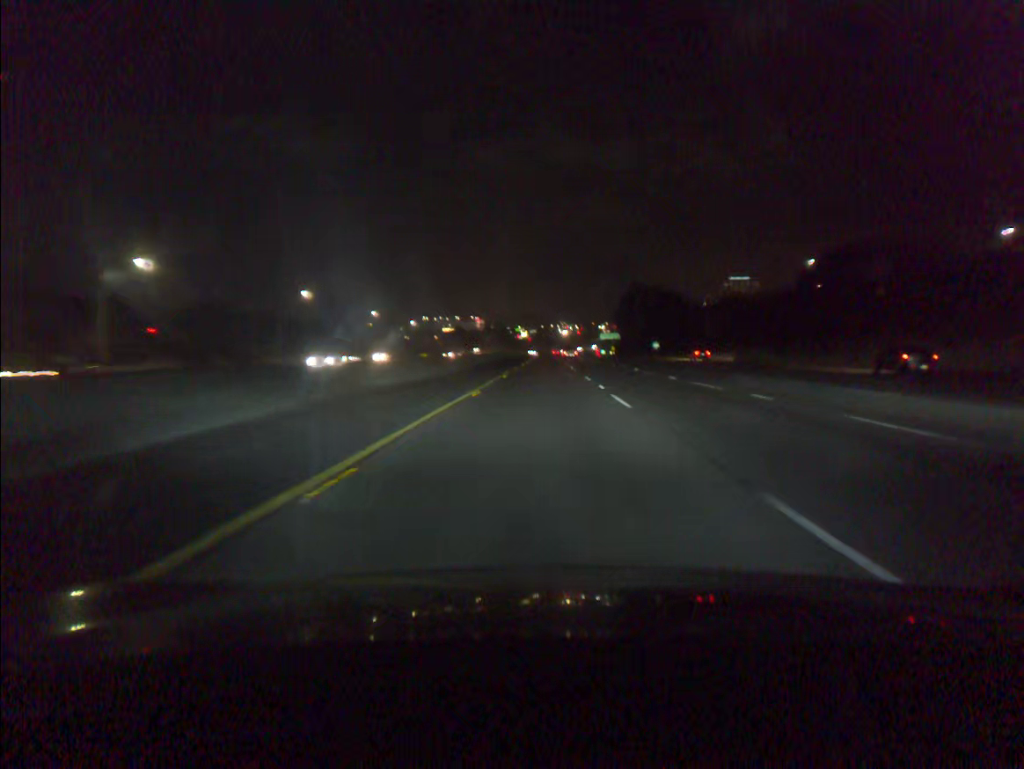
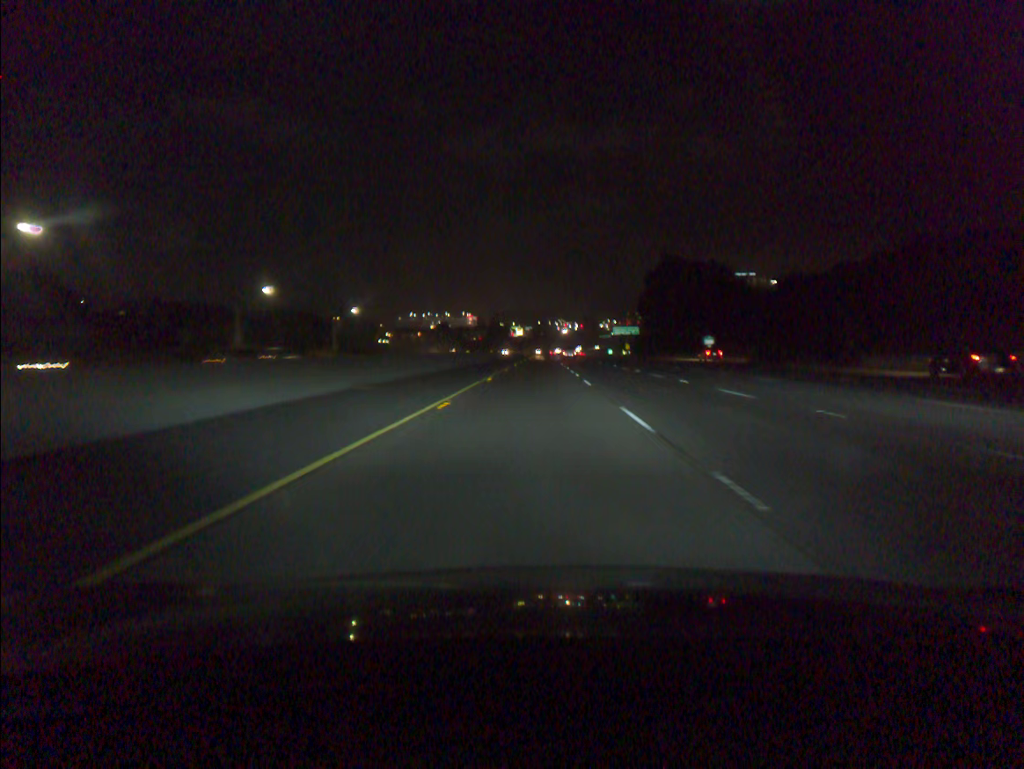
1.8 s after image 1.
(+0.4, +63.4) m; 0°
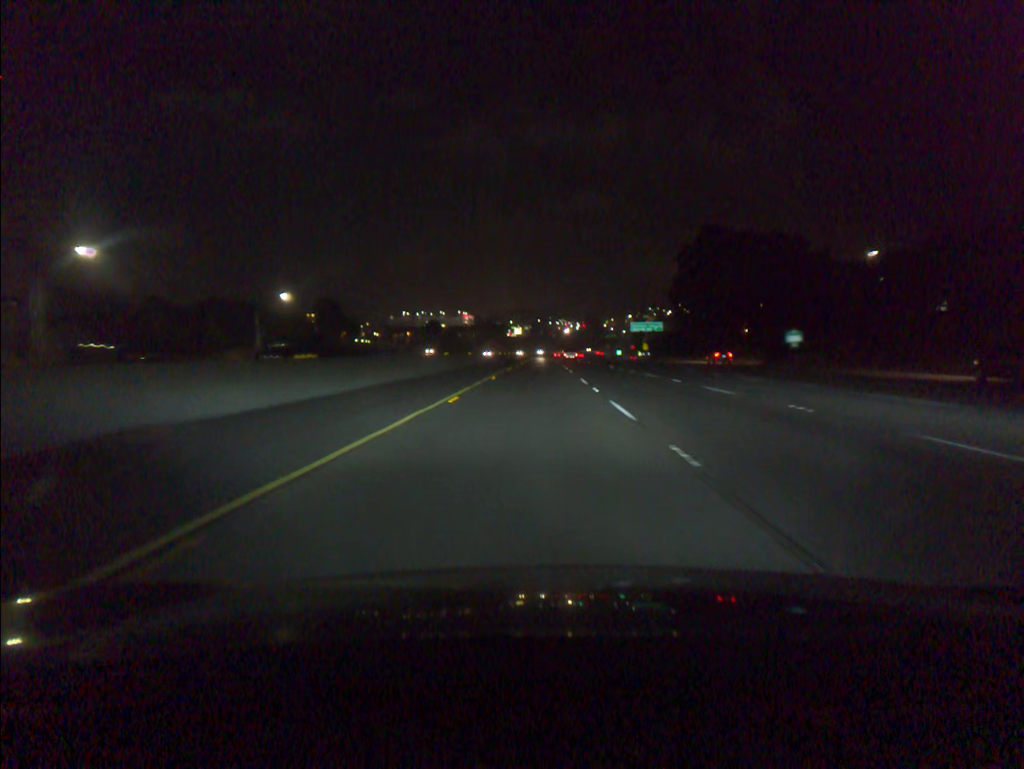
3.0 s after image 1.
(0.0, +41.7) m; 0°
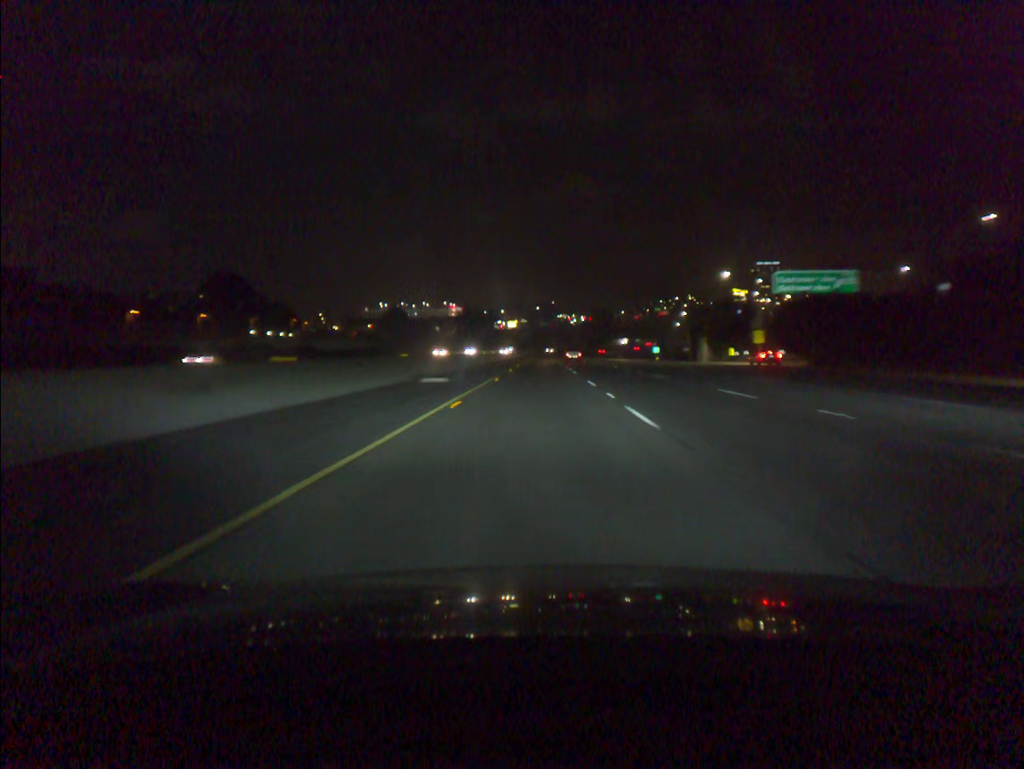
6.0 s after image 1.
(-0.2, +104.0) m; 0°
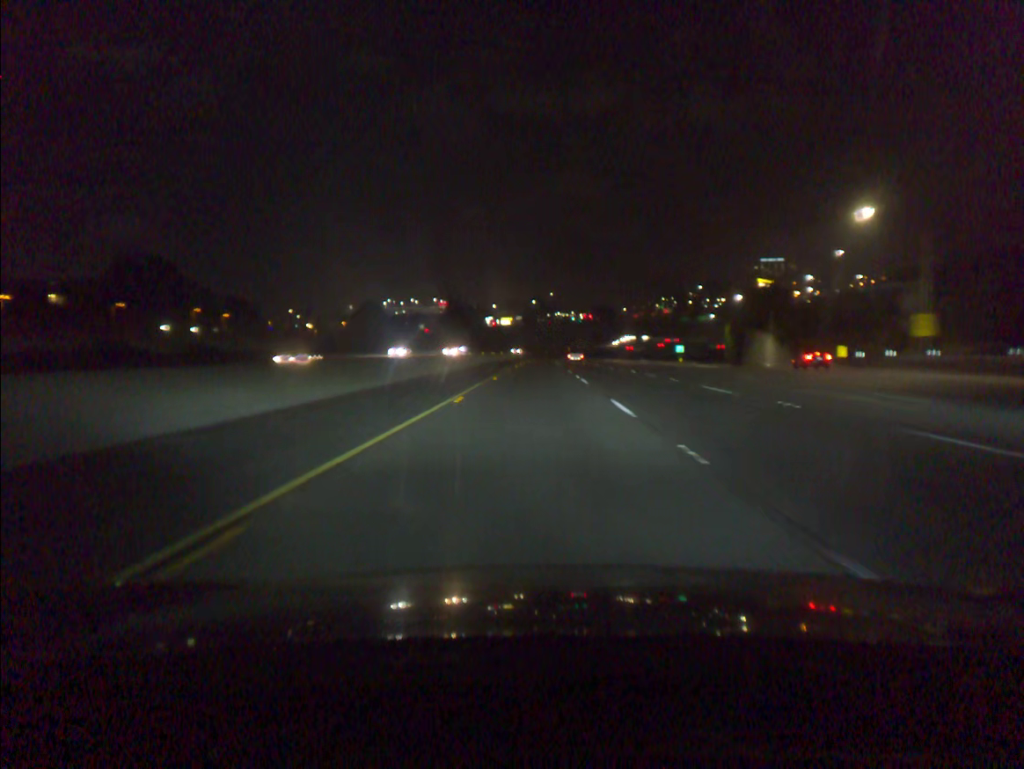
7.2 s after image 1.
(0.0, +41.9) m; 0°
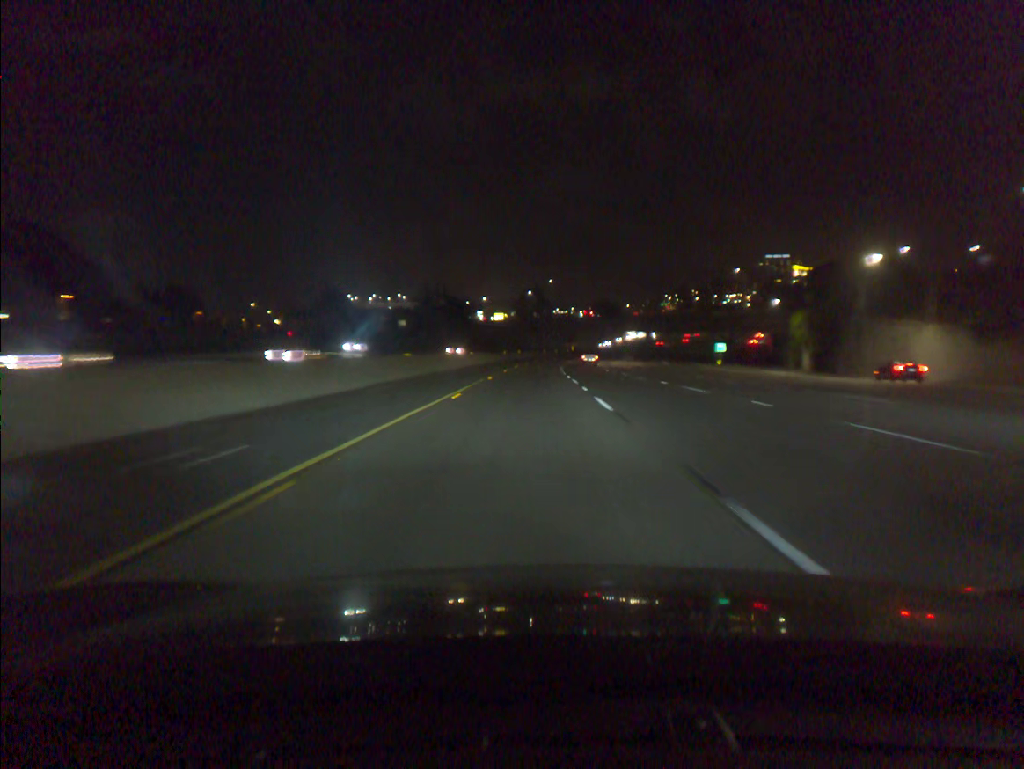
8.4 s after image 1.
(+0.1, +42.1) m; 0°
